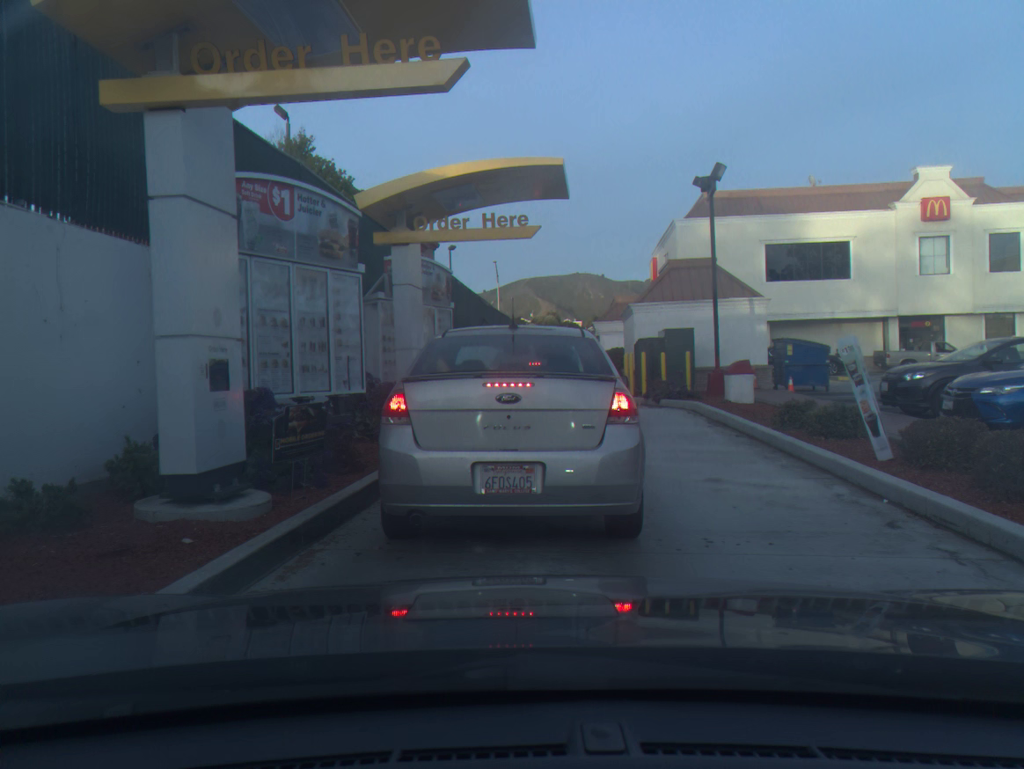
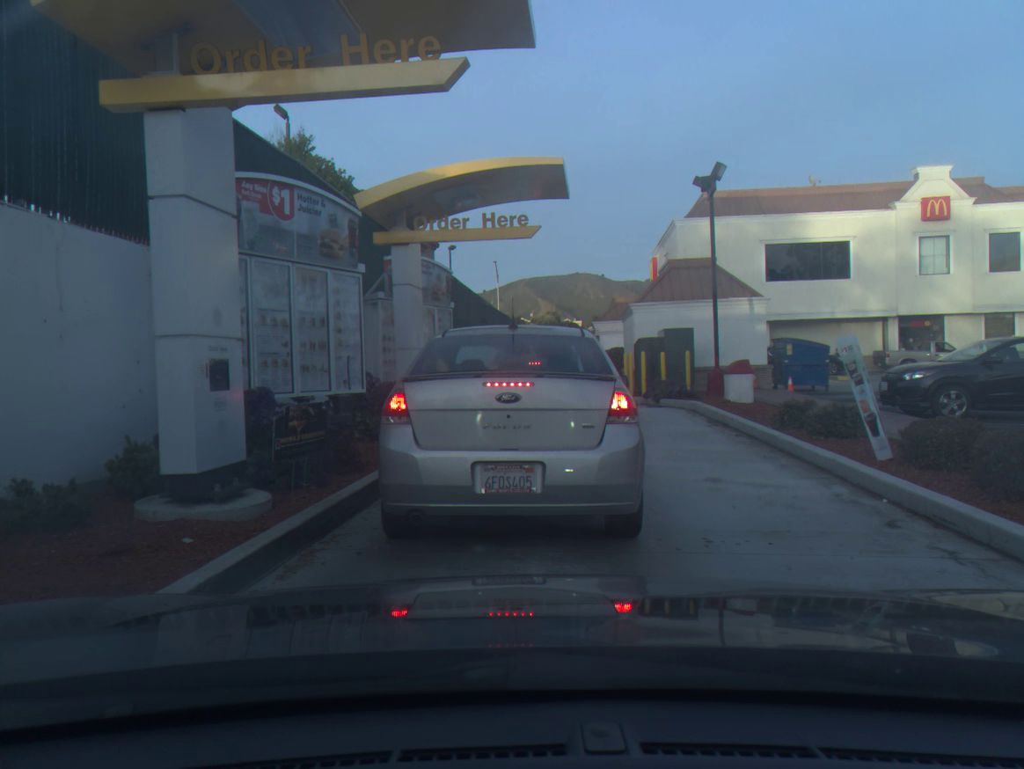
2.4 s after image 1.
(0.0, 0.0) m; 0°
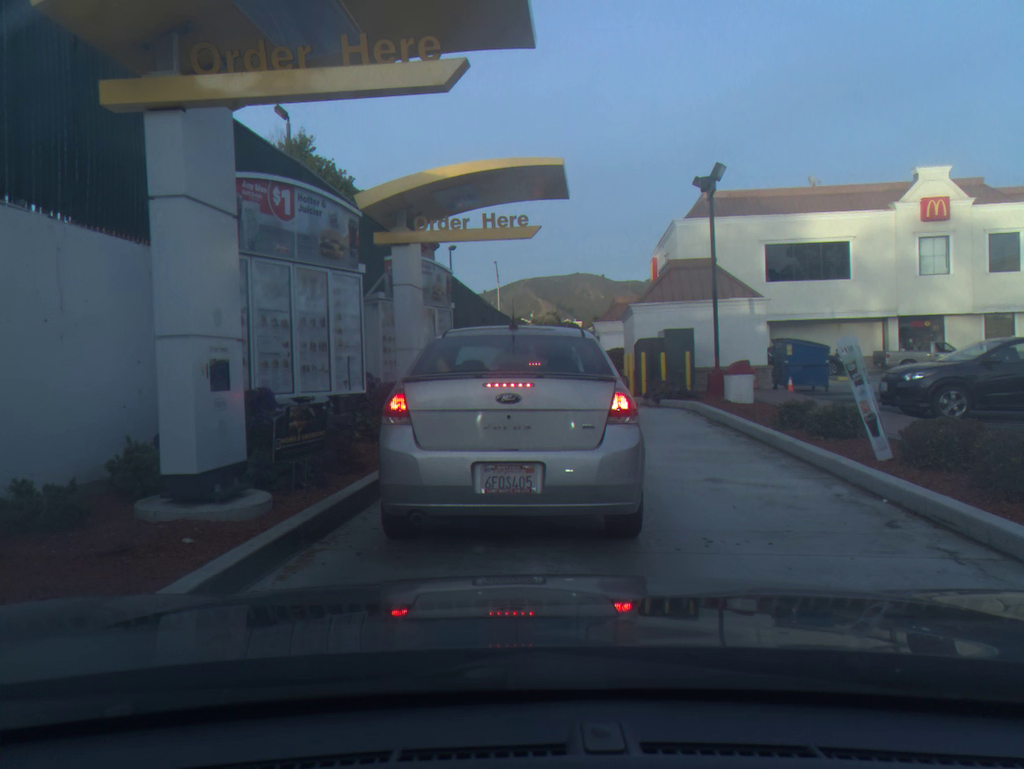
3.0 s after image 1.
(0.0, 0.0) m; 0°
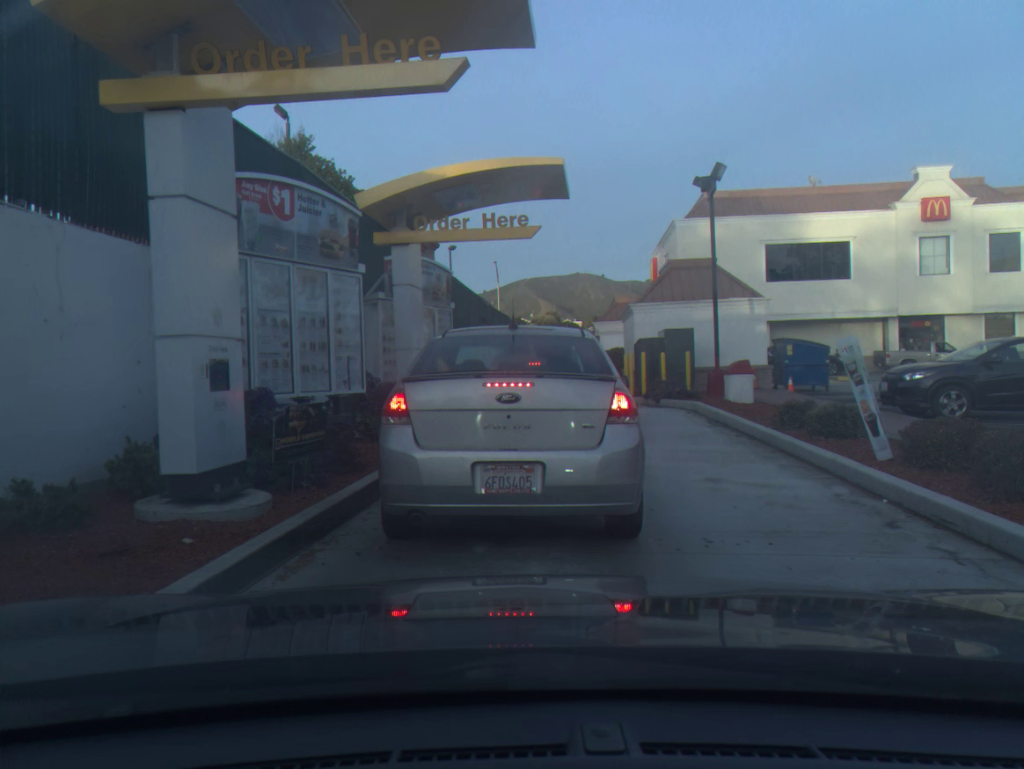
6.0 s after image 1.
(0.0, 0.0) m; 0°
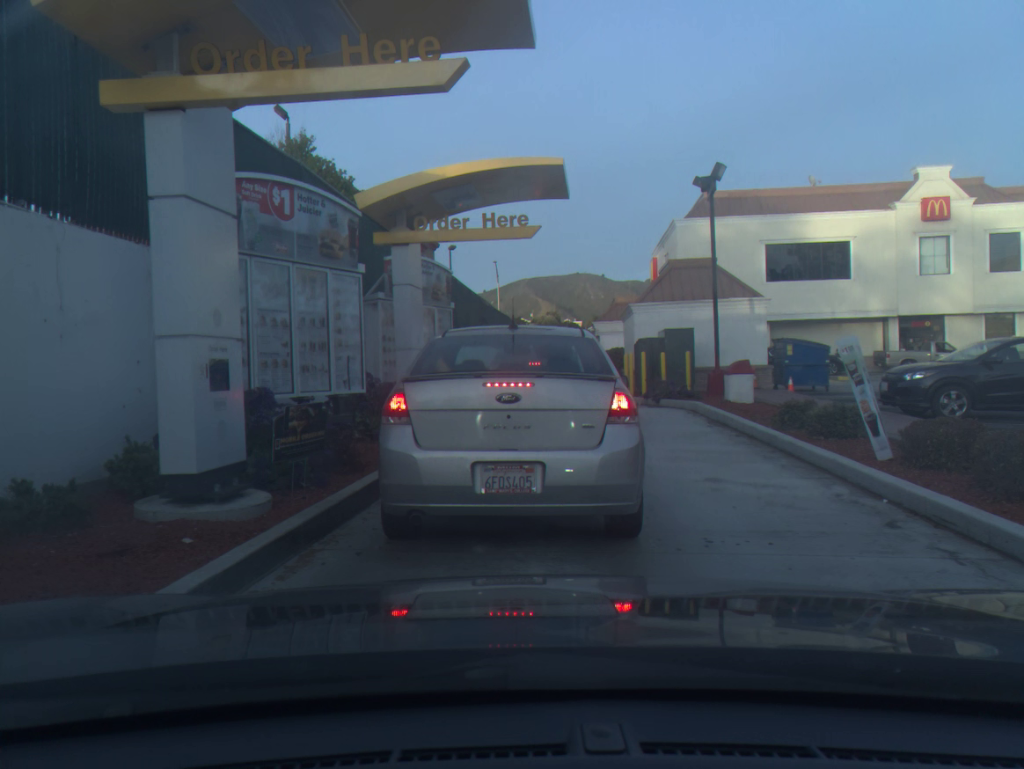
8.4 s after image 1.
(0.0, 0.0) m; 0°
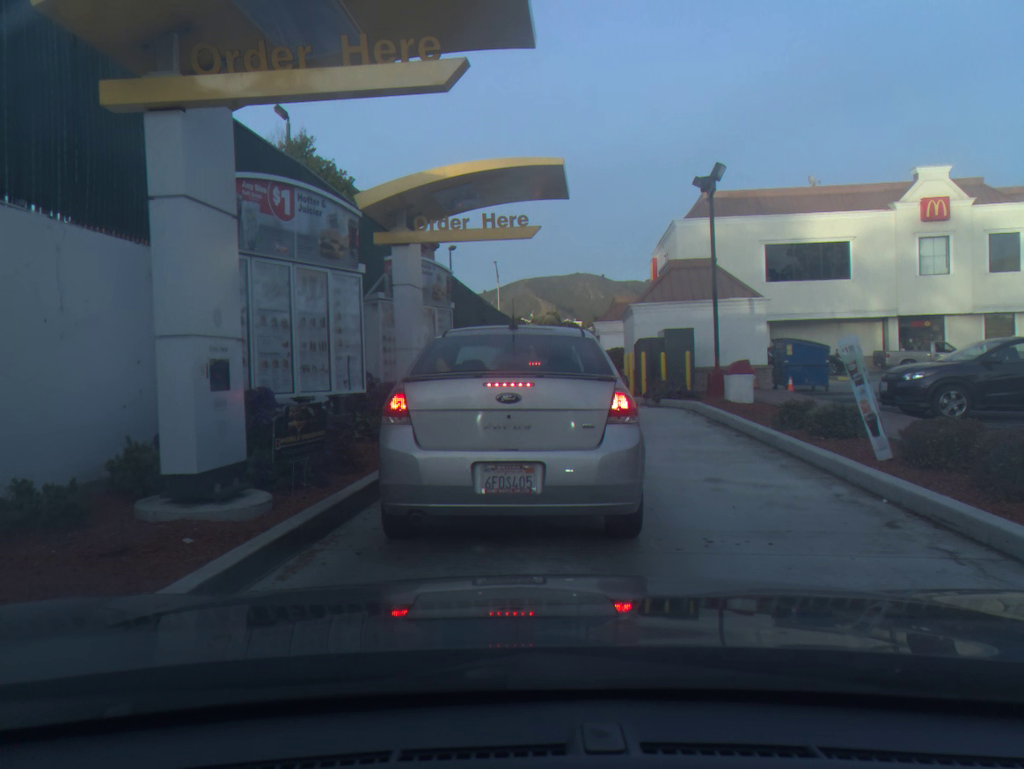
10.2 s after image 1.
(0.0, 0.0) m; 0°
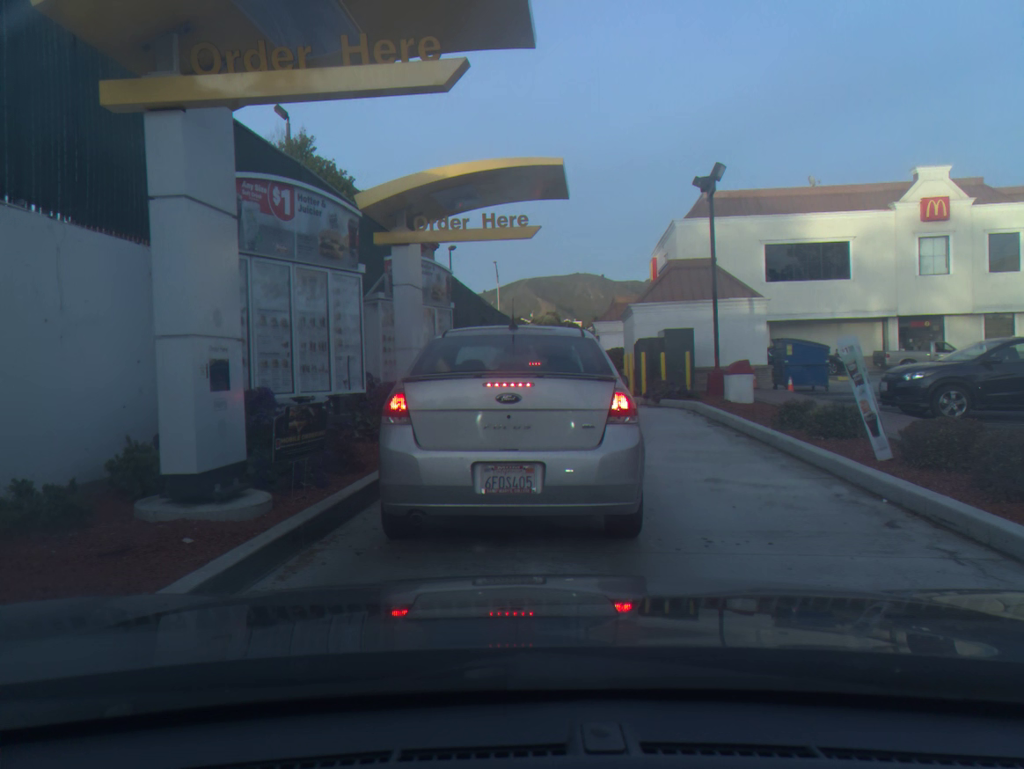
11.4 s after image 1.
(0.0, 0.0) m; 0°
